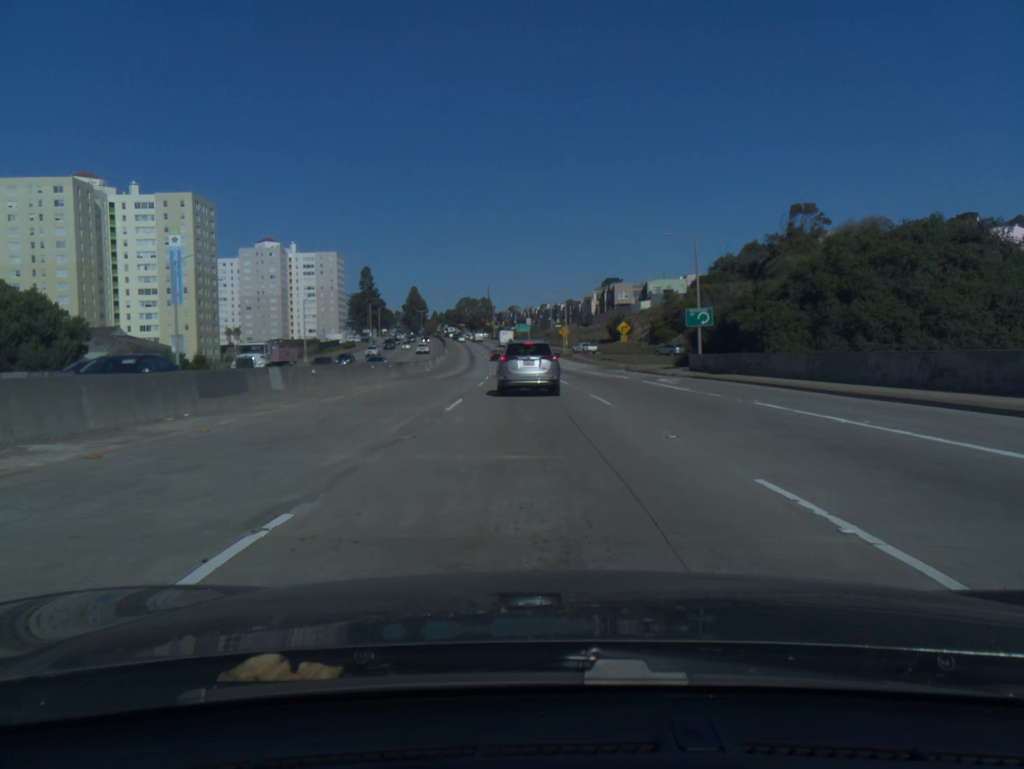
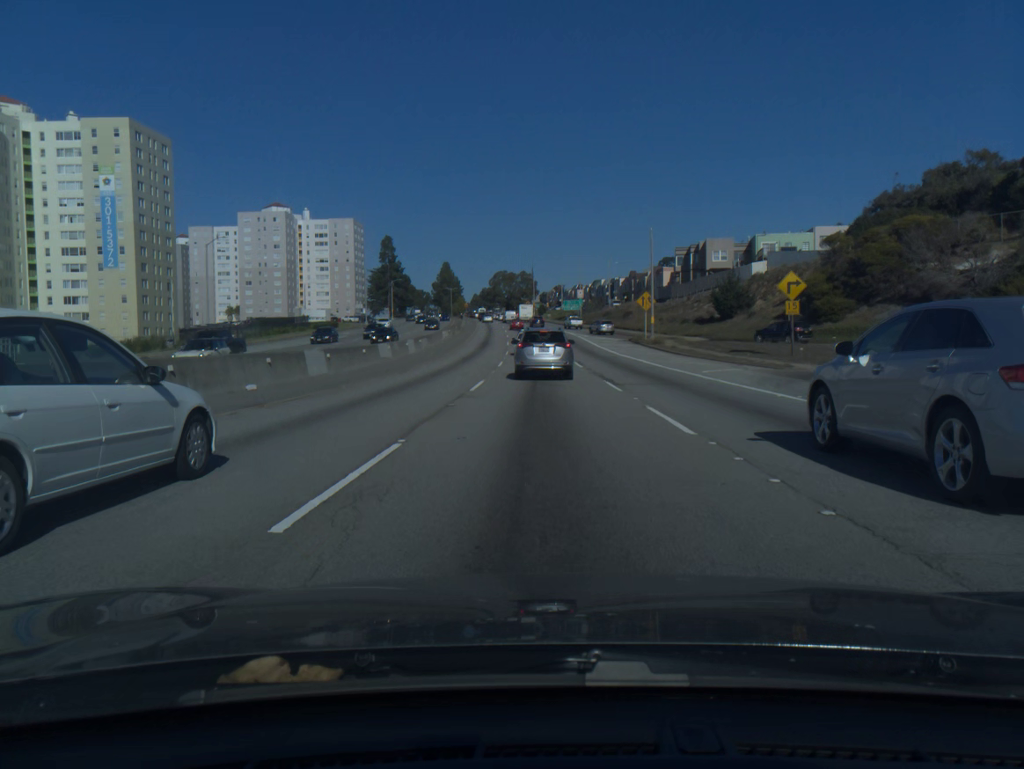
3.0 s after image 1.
(-1.6, +49.1) m; -3°
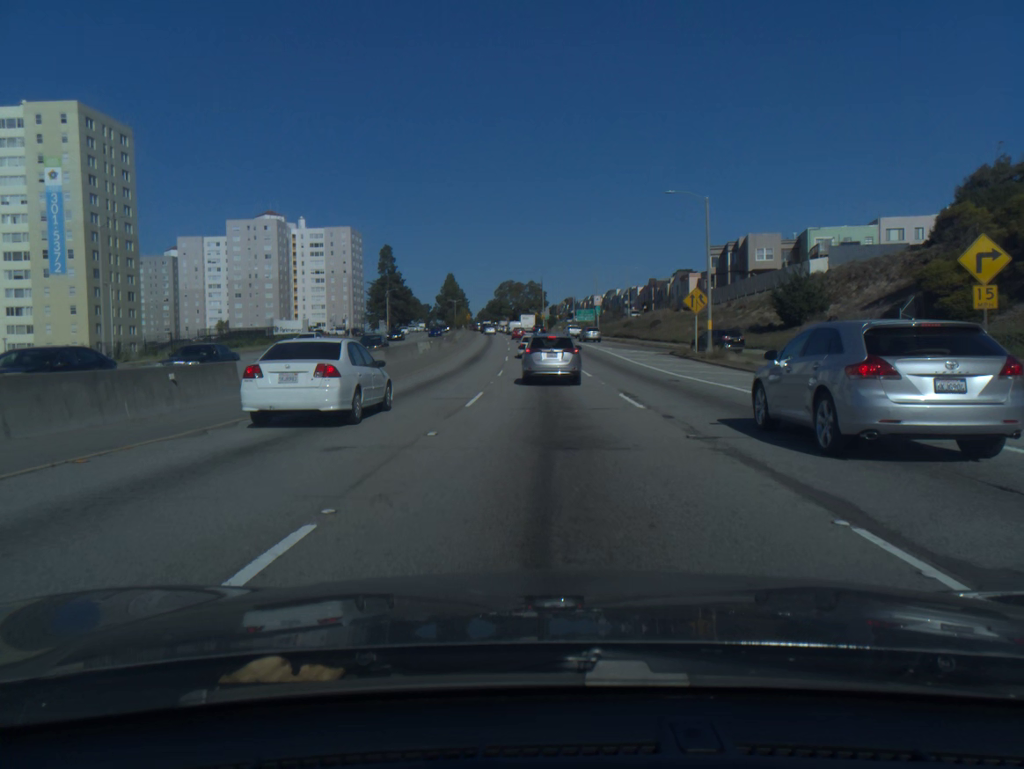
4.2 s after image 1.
(-0.1, +18.4) m; -1°
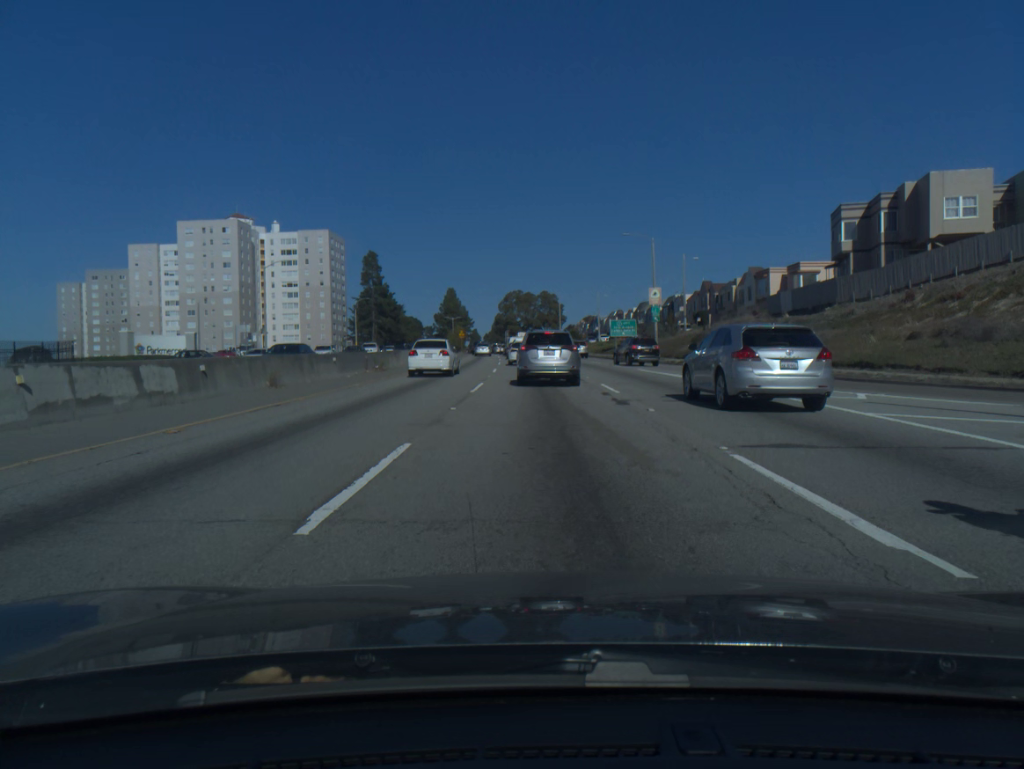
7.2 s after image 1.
(-0.5, +40.8) m; -1°
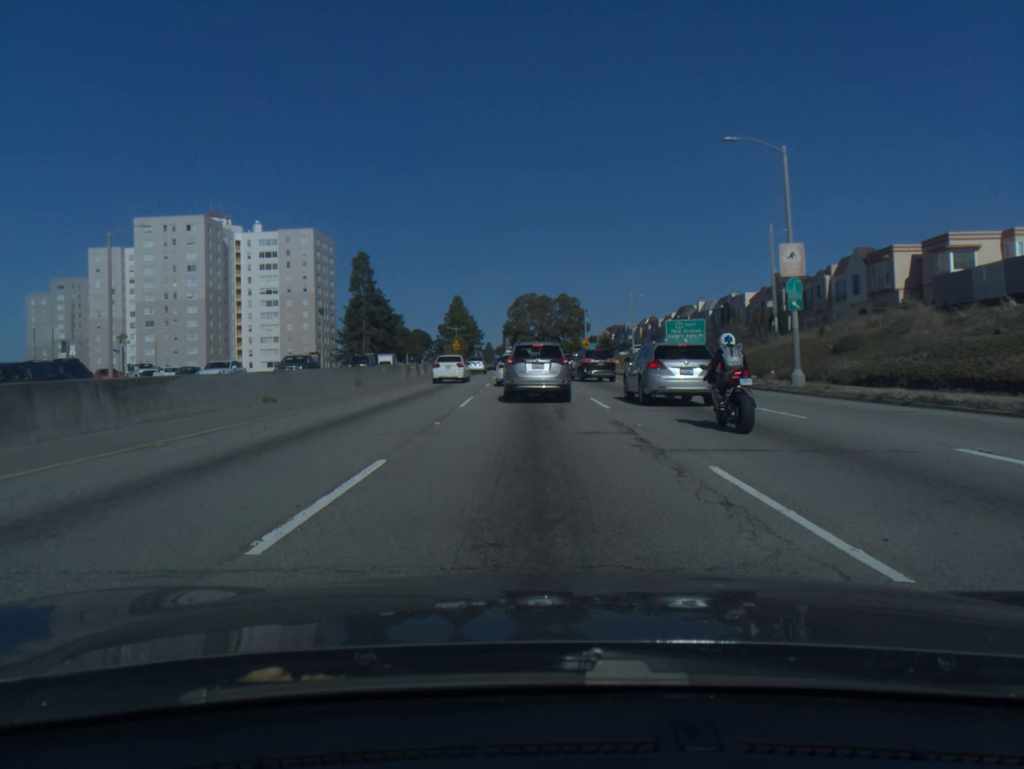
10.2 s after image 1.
(-0.3, +30.2) m; -1°
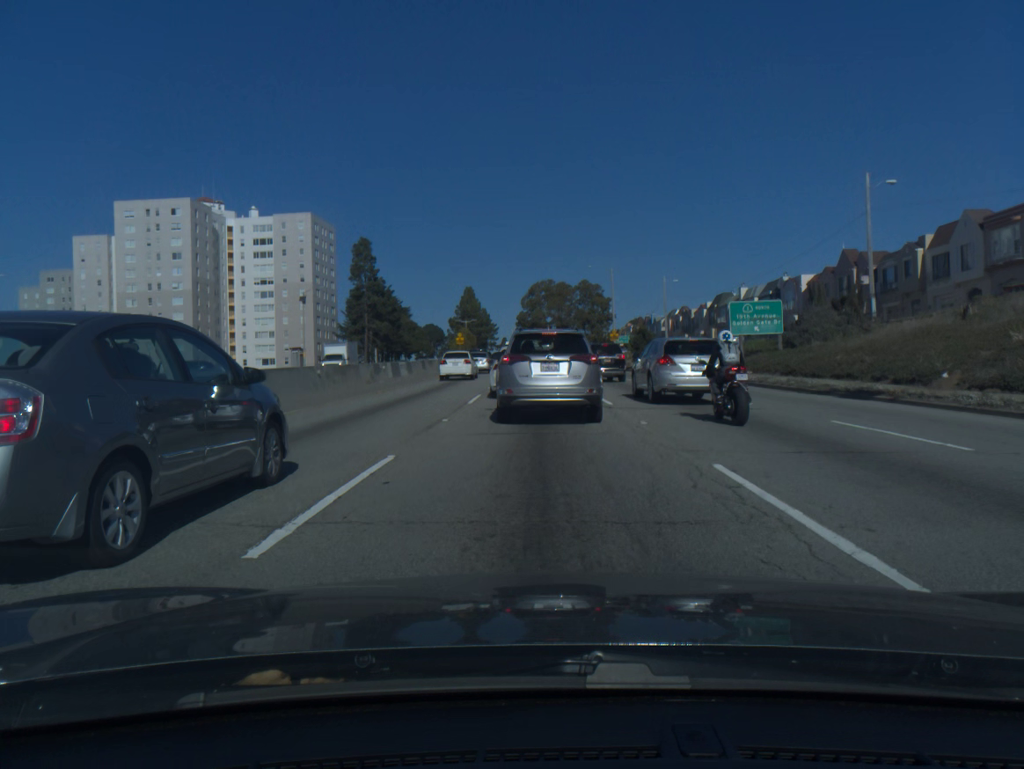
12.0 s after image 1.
(-0.2, +15.0) m; -1°
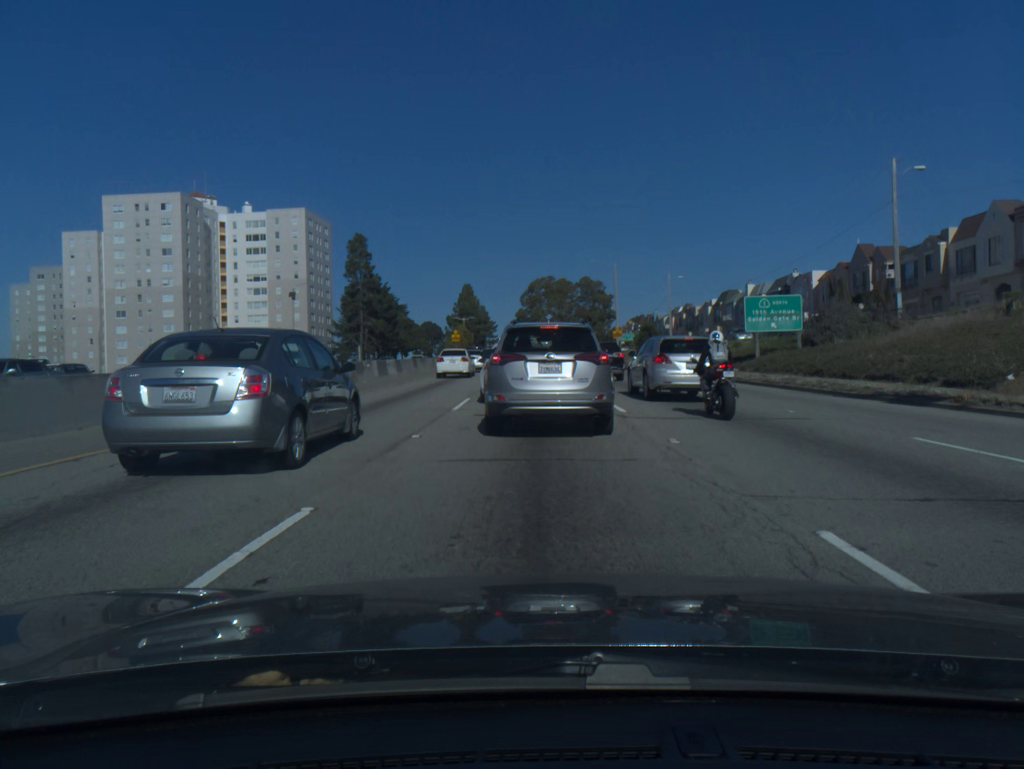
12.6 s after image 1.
(0.0, +3.3) m; 0°
